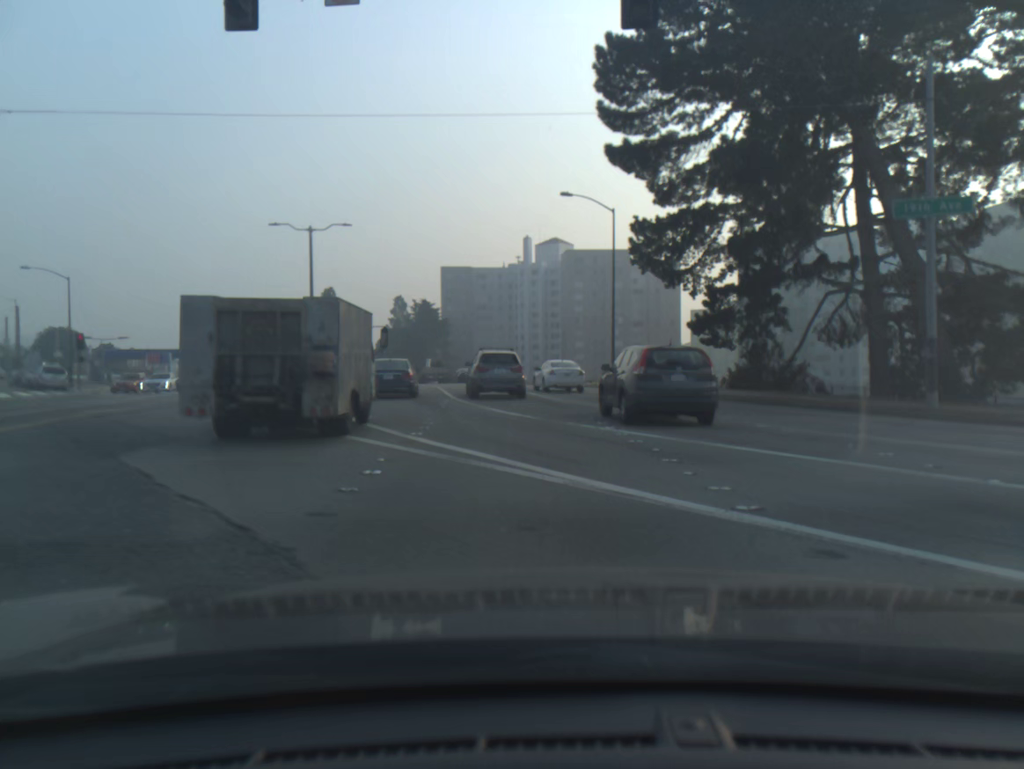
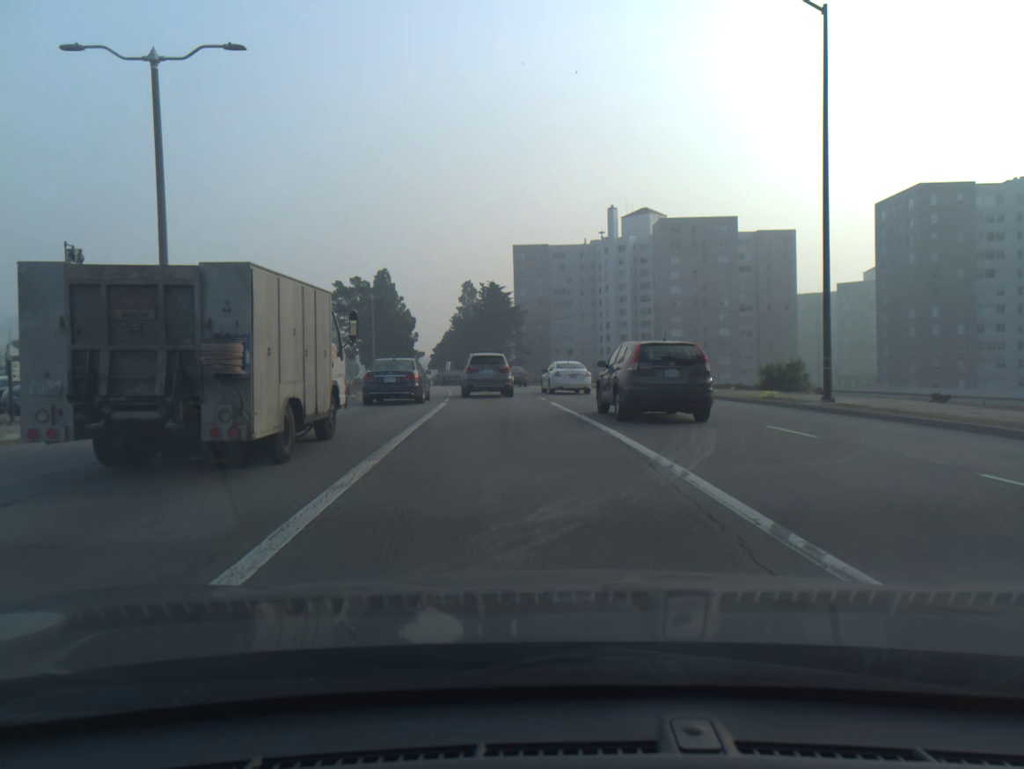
(-1.0, +24.9) m; -6°
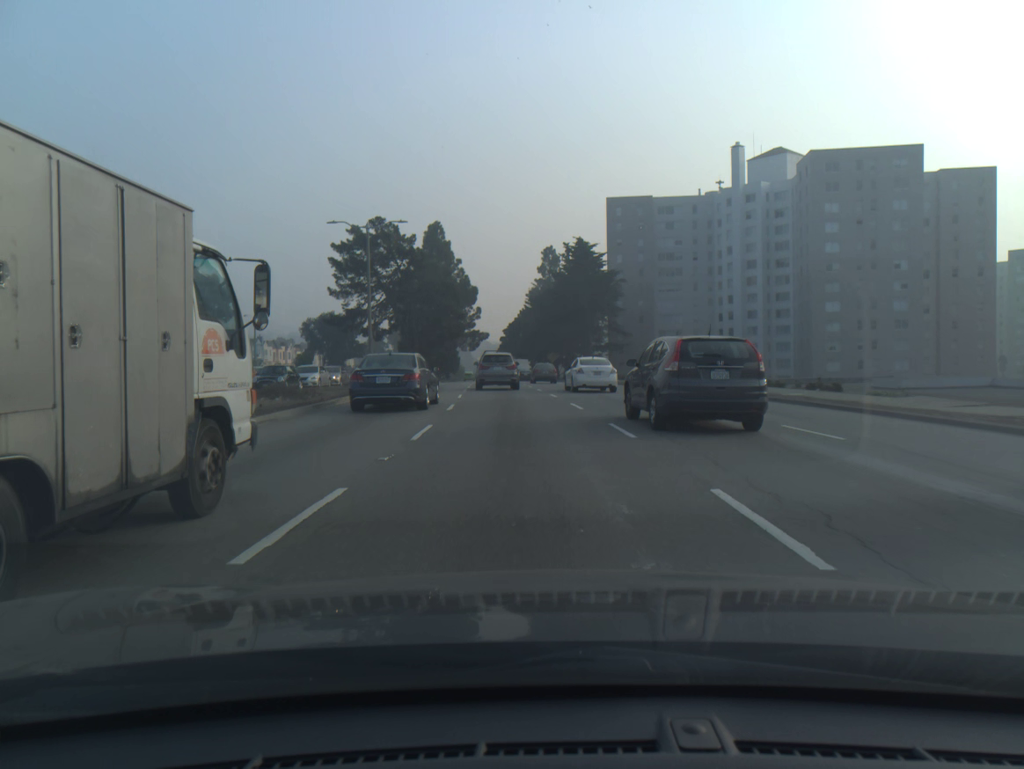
(-2.3, +36.5) m; -6°
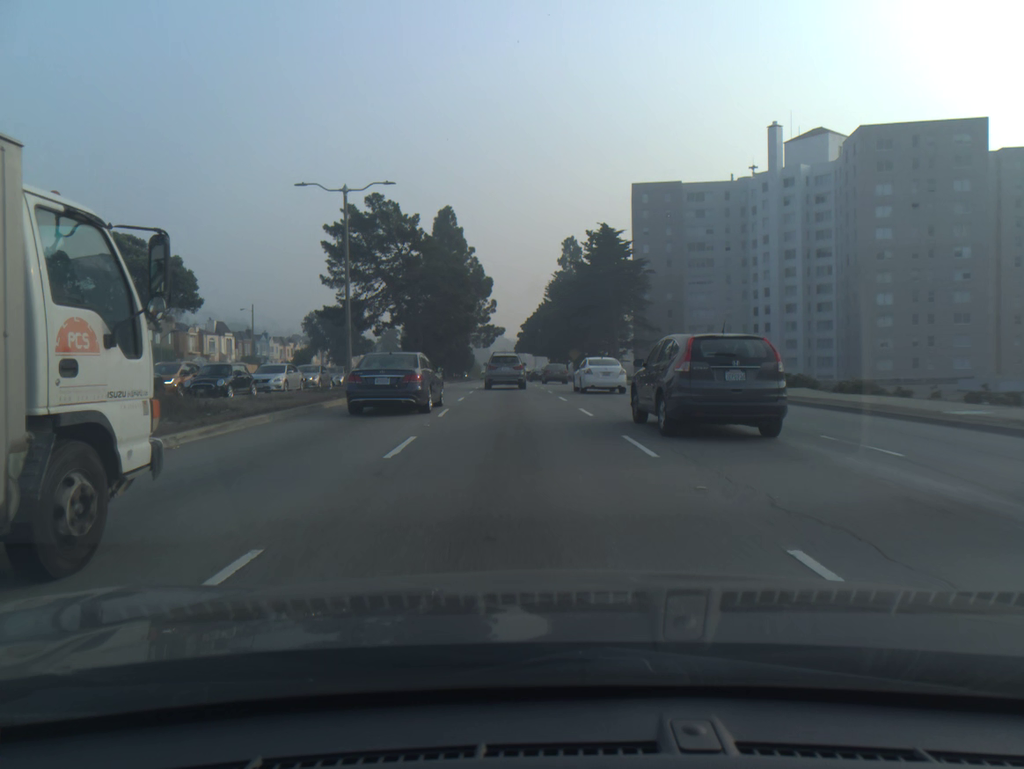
(-0.1, +9.7) m; -1°
